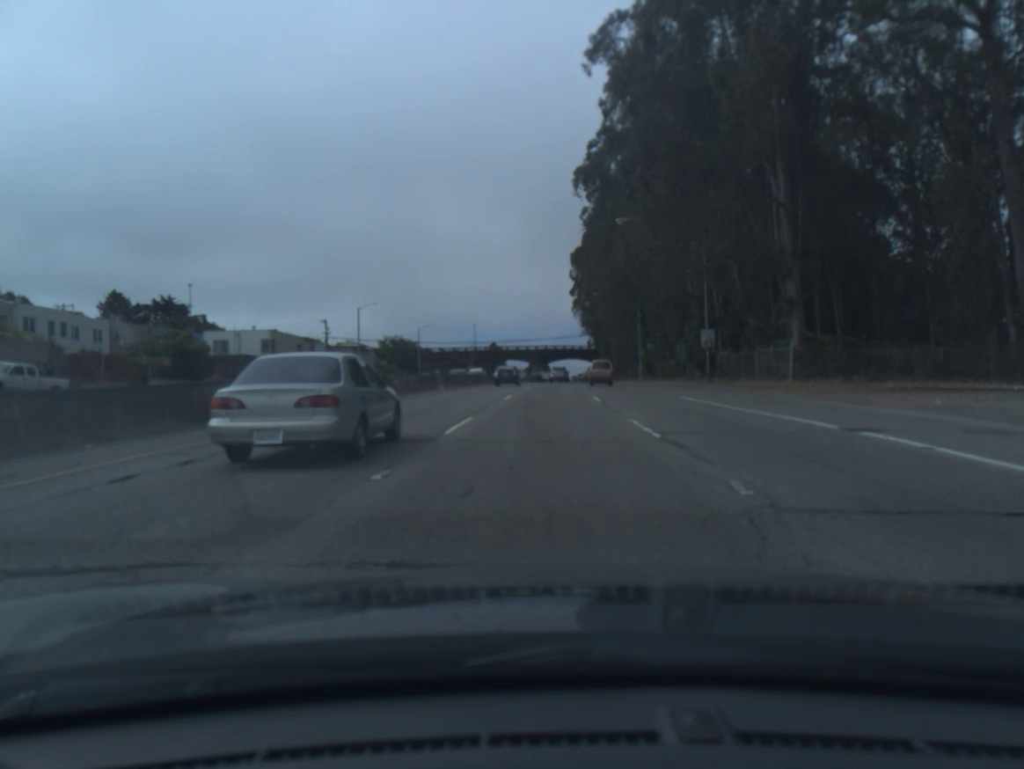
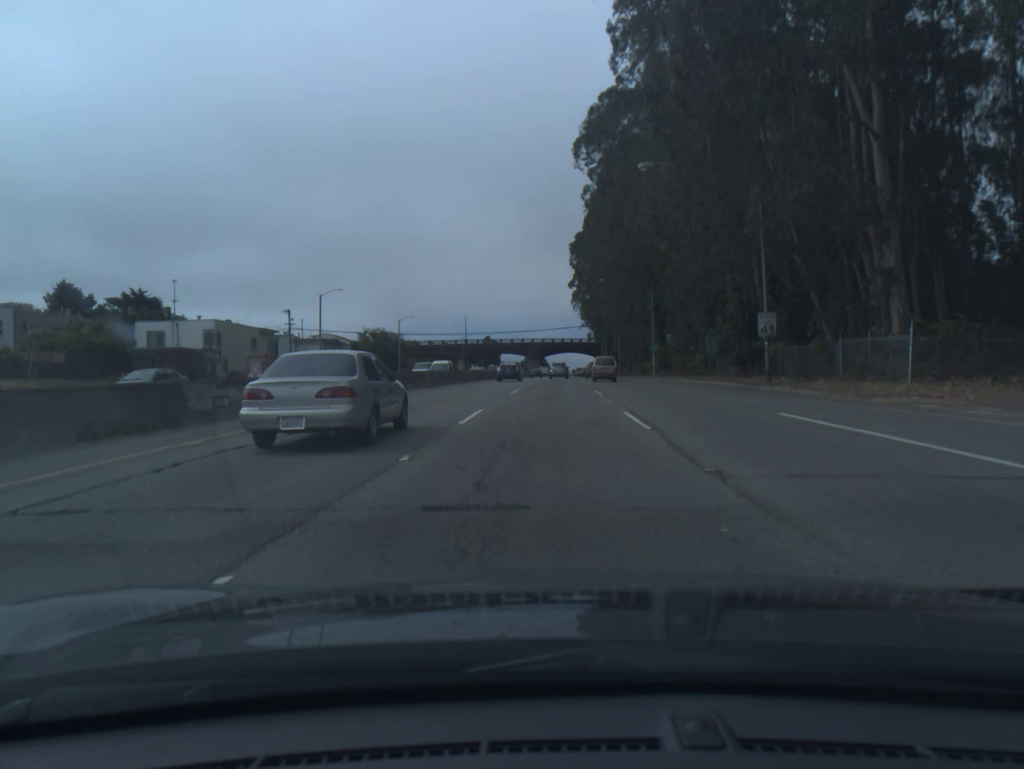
(0.0, +13.5) m; 0°
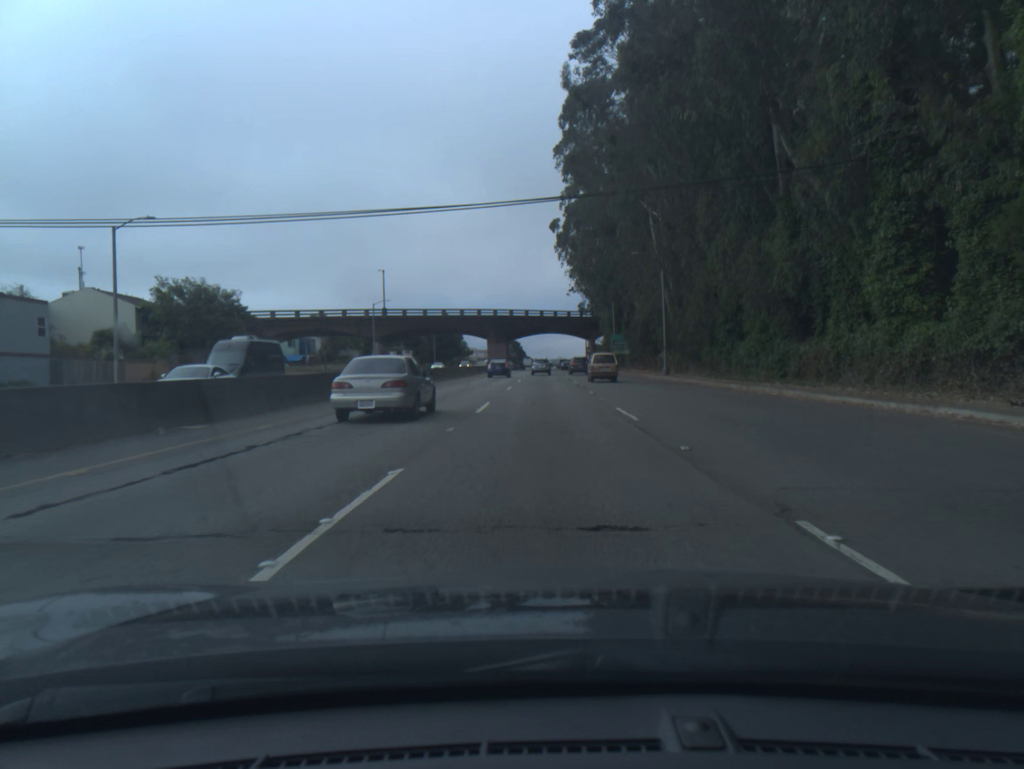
(+1.0, +69.5) m; +1°
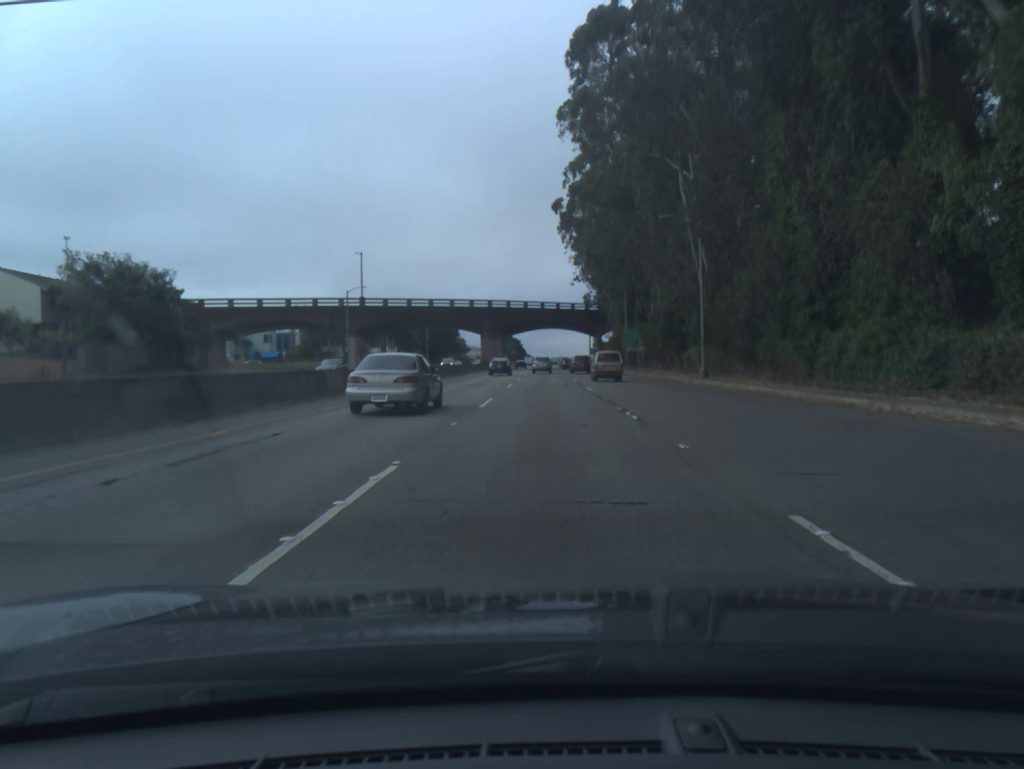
(0.0, +14.3) m; 0°
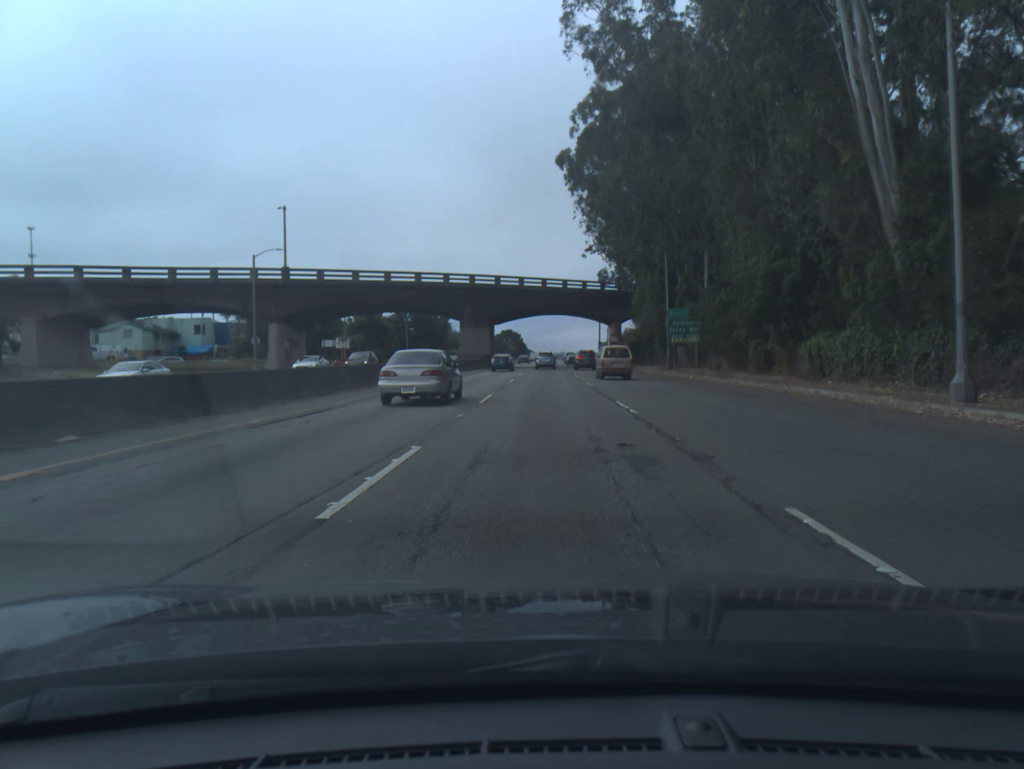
(0.0, +28.9) m; 0°
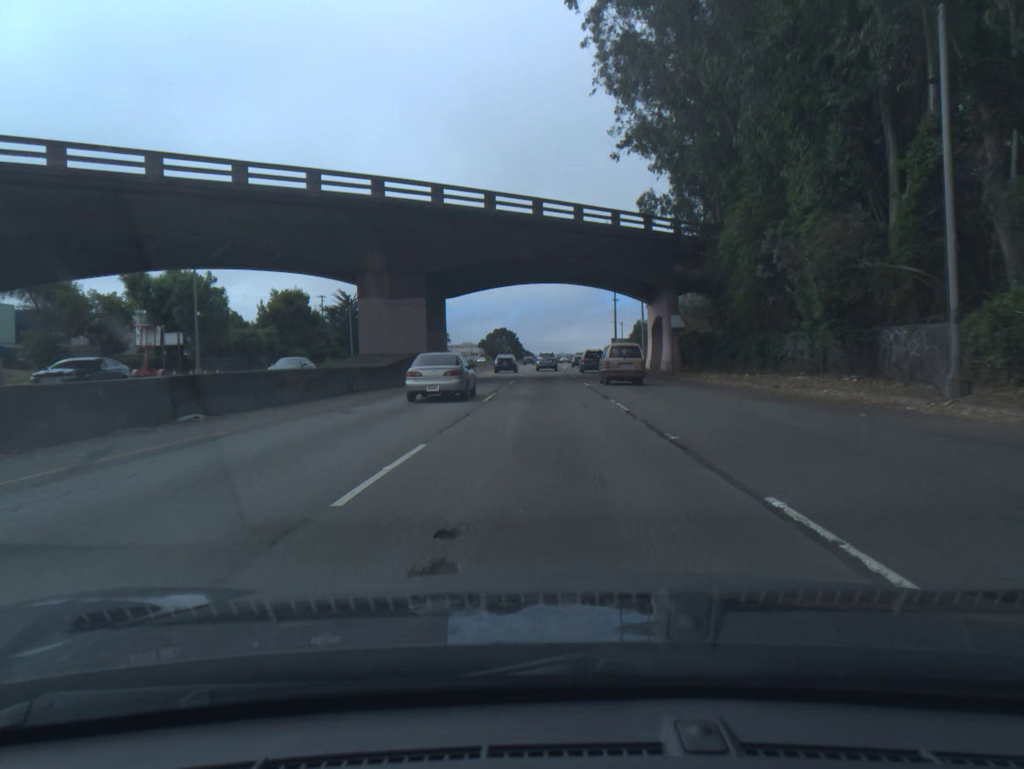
(+0.1, +43.4) m; 0°
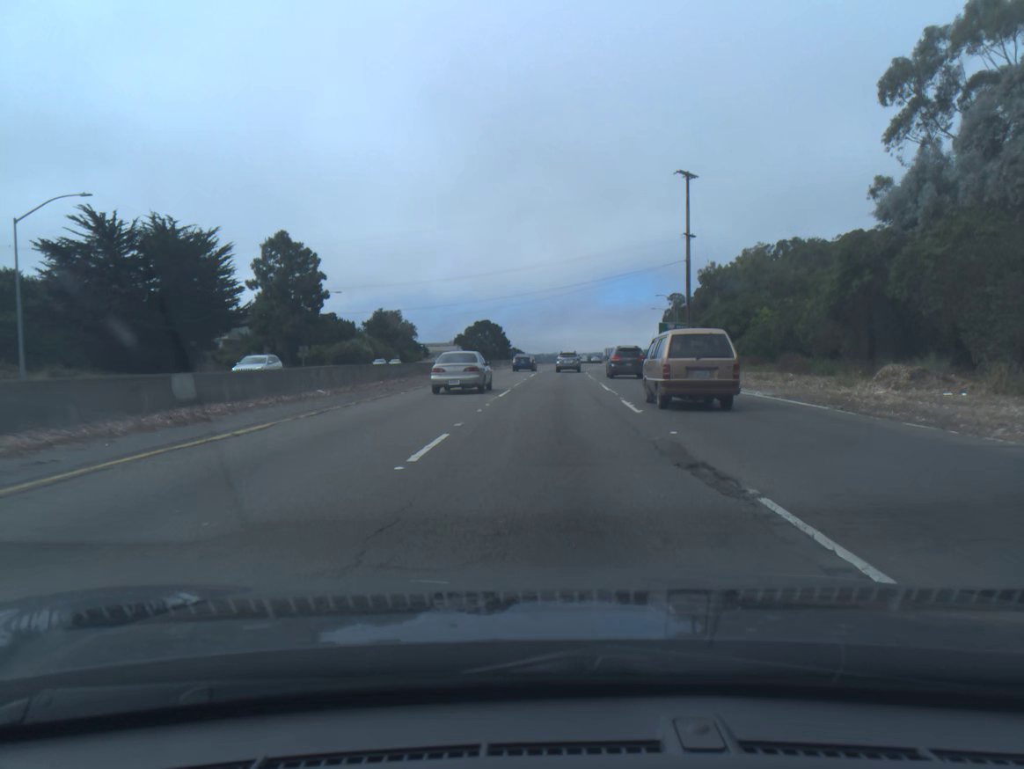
(-0.1, +71.5) m; 0°
